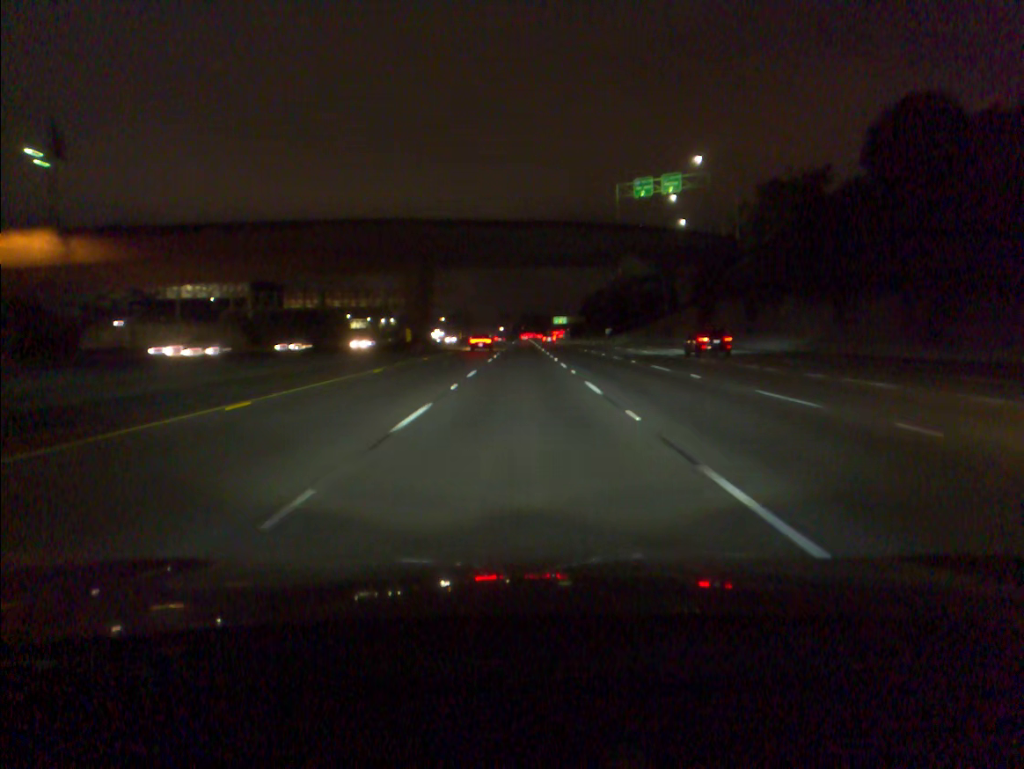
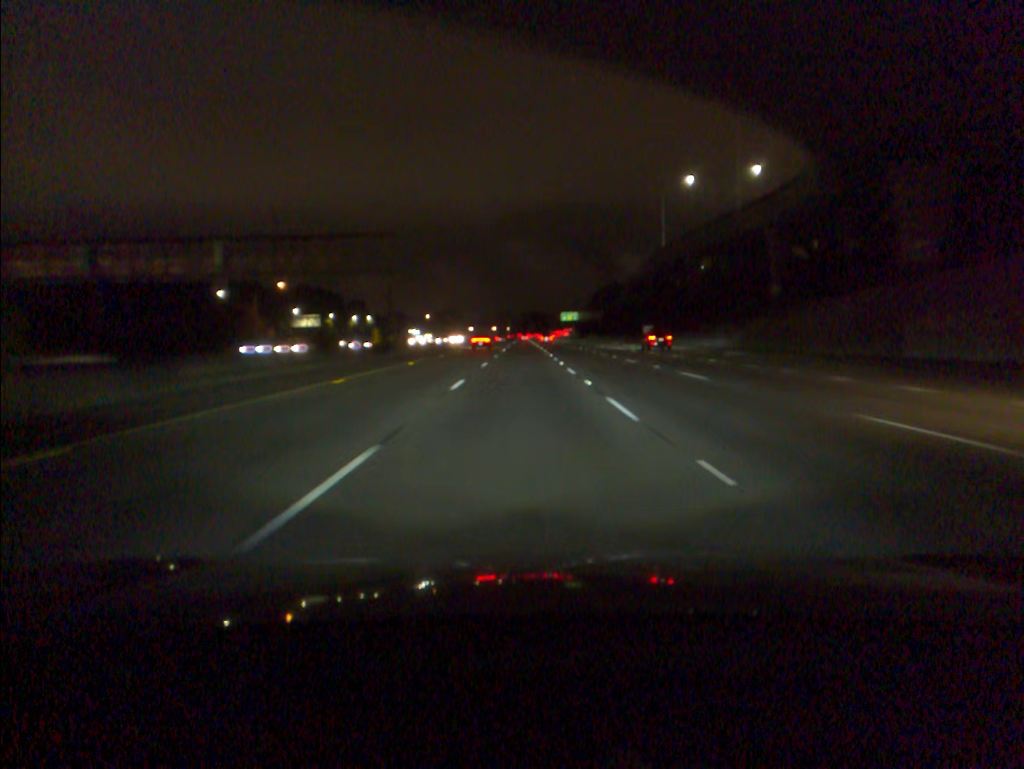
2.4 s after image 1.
(+0.1, +64.5) m; 0°
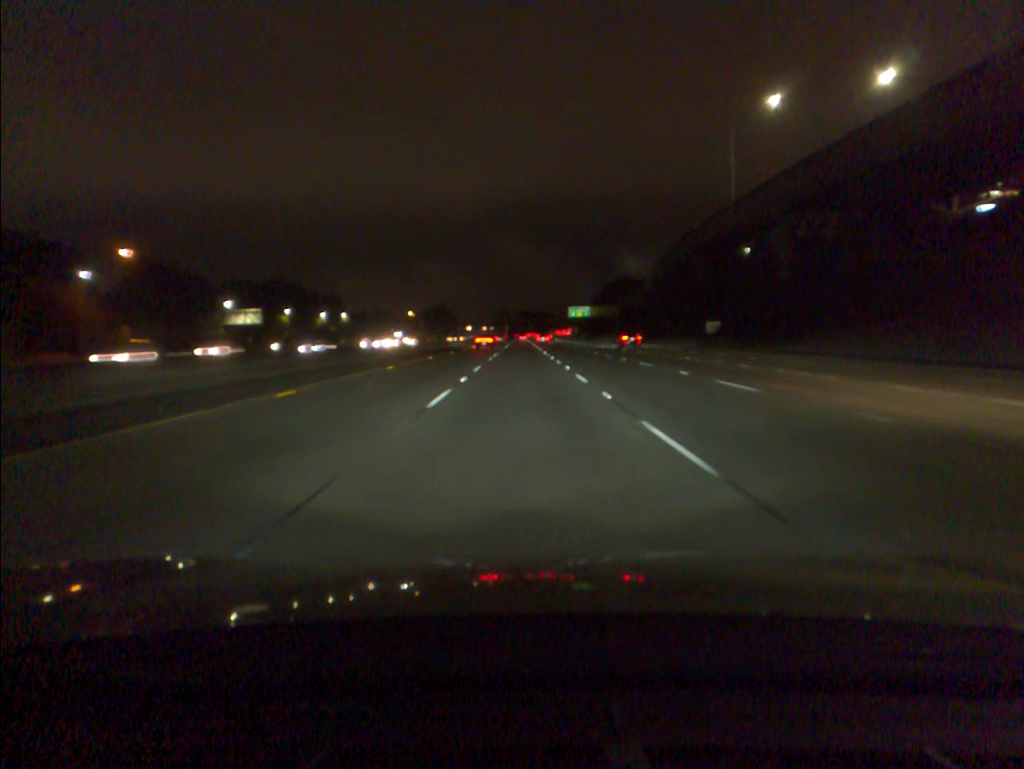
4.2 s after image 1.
(+0.1, +48.6) m; 0°
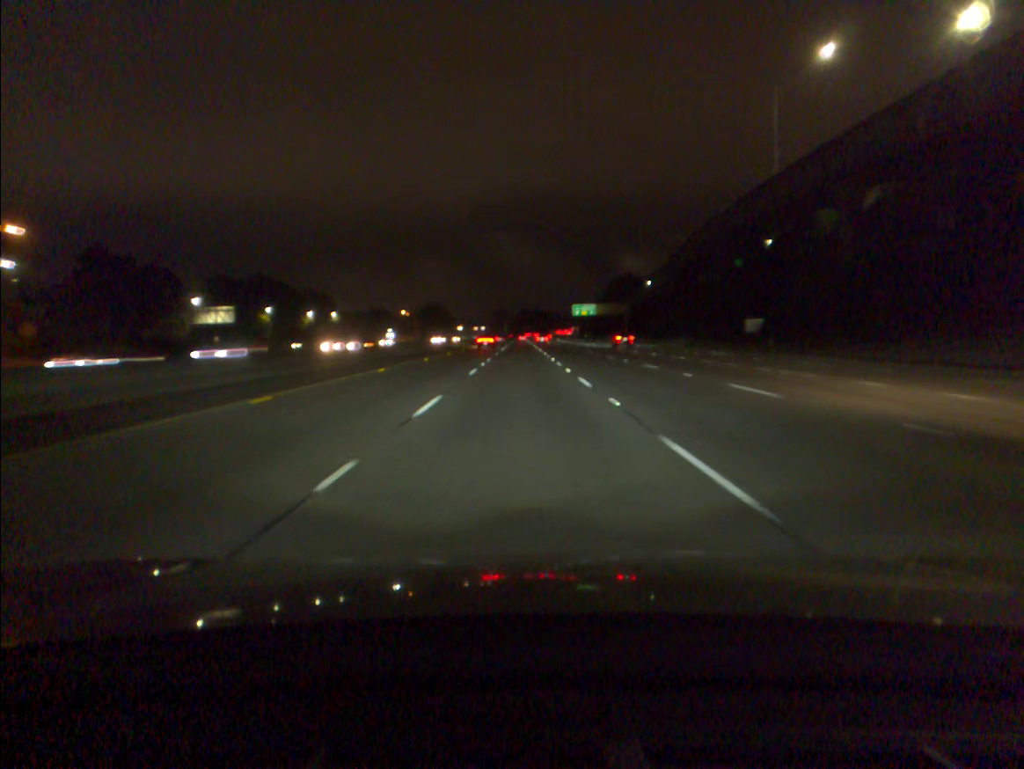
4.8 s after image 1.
(0.0, +16.2) m; 0°
